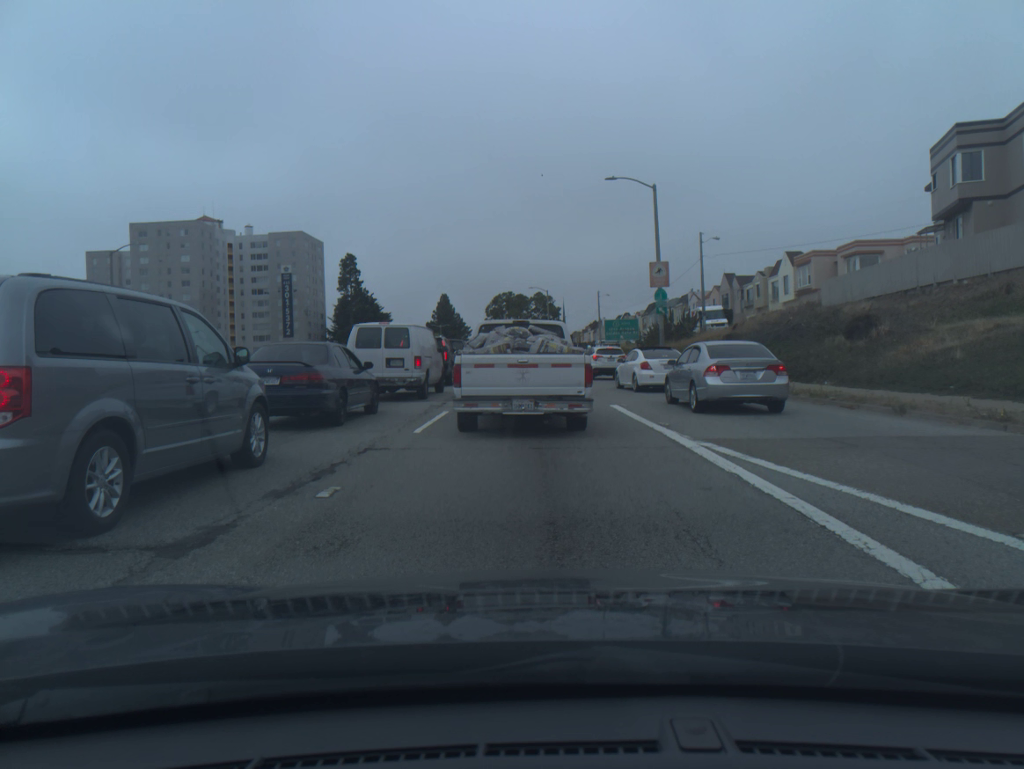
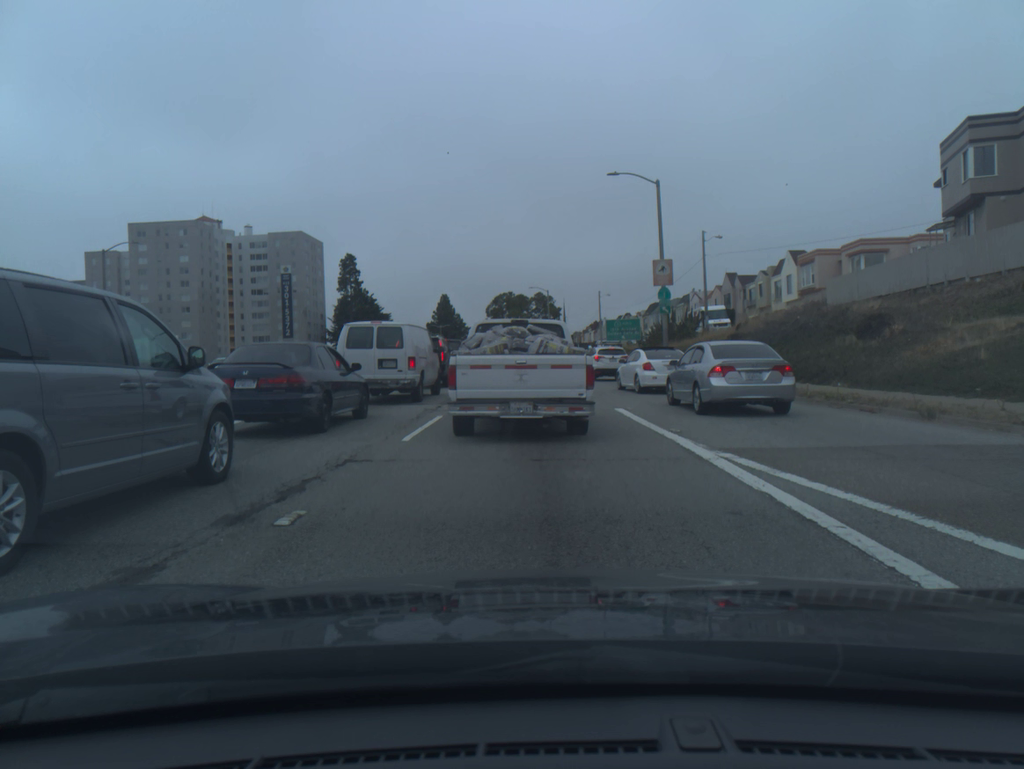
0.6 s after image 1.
(0.0, +1.0) m; 0°
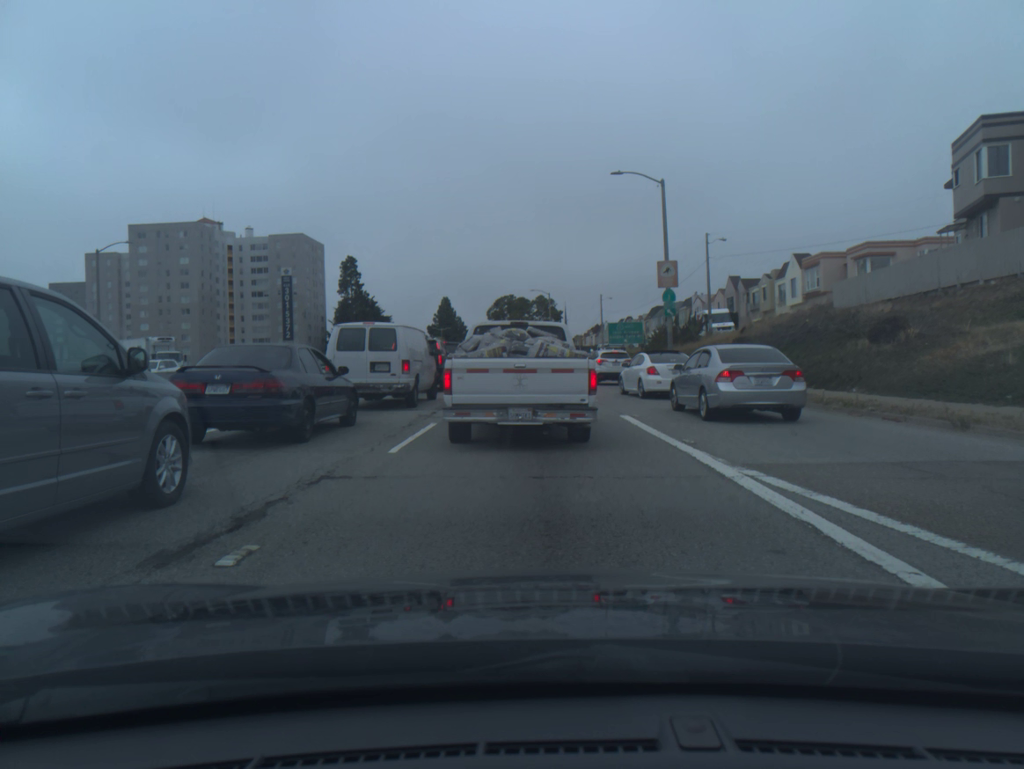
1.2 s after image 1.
(0.0, +1.0) m; -1°
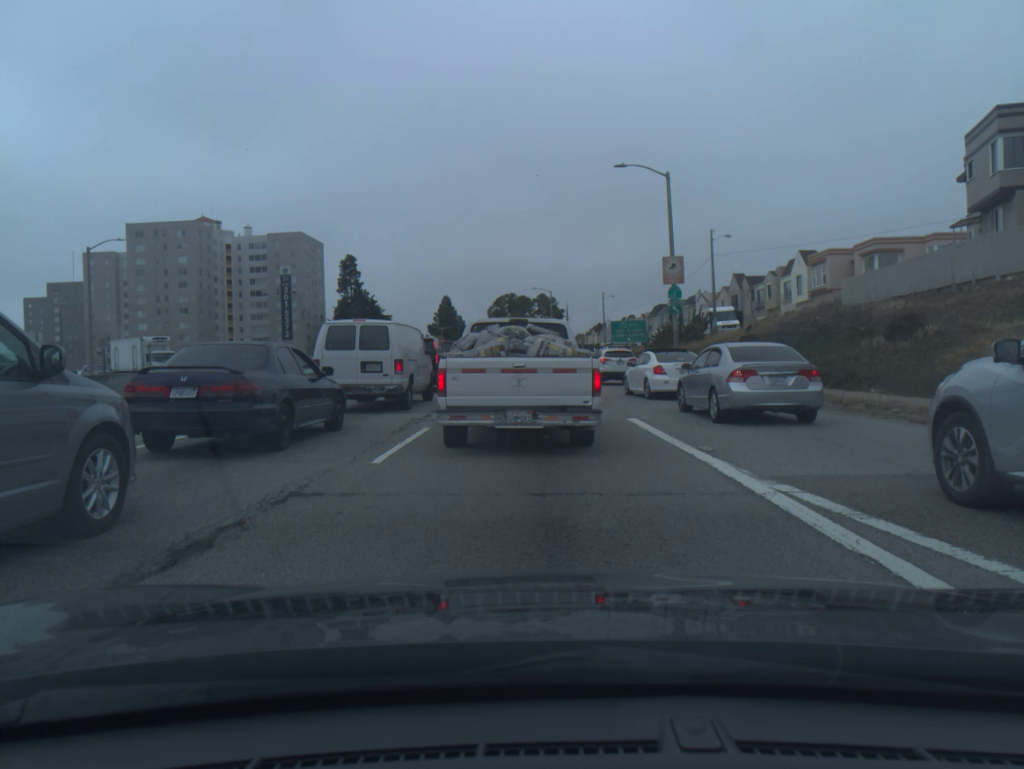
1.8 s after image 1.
(0.0, +1.0) m; 0°
